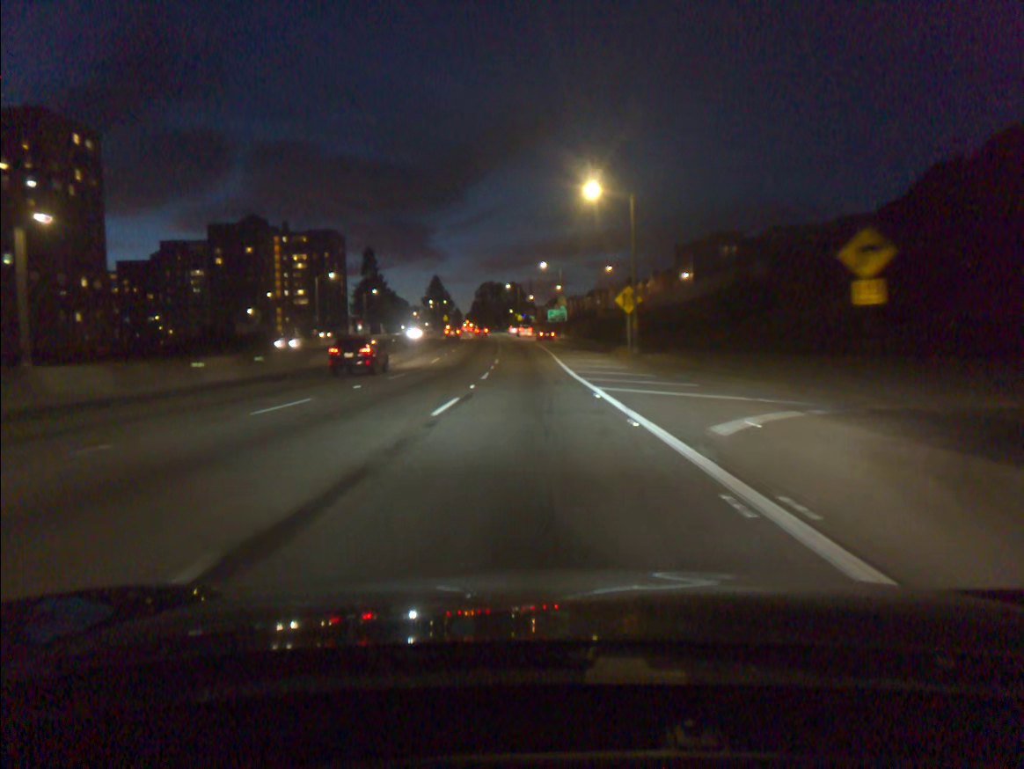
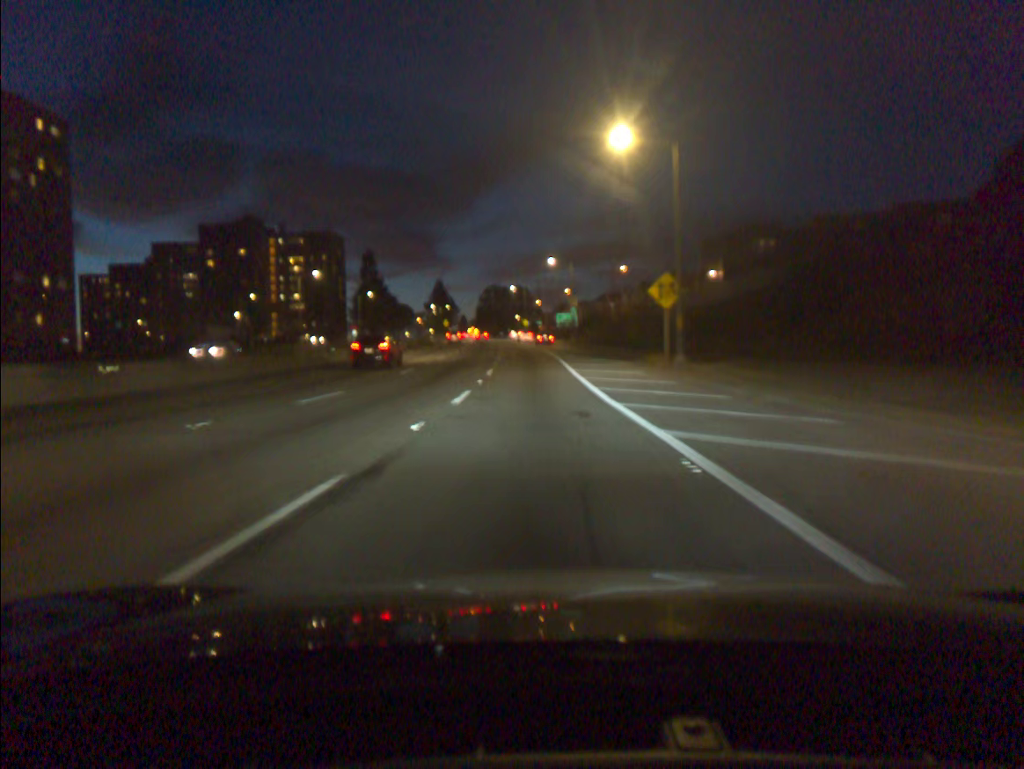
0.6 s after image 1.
(-0.1, +11.7) m; 0°
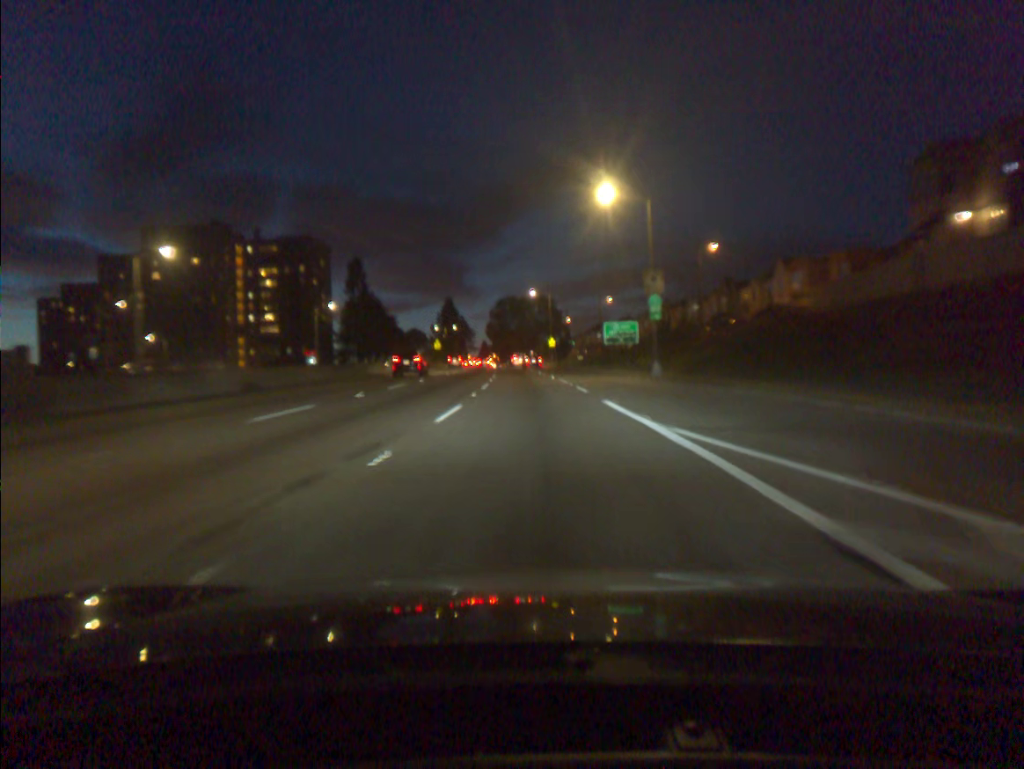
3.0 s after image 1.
(-0.8, +47.7) m; -2°
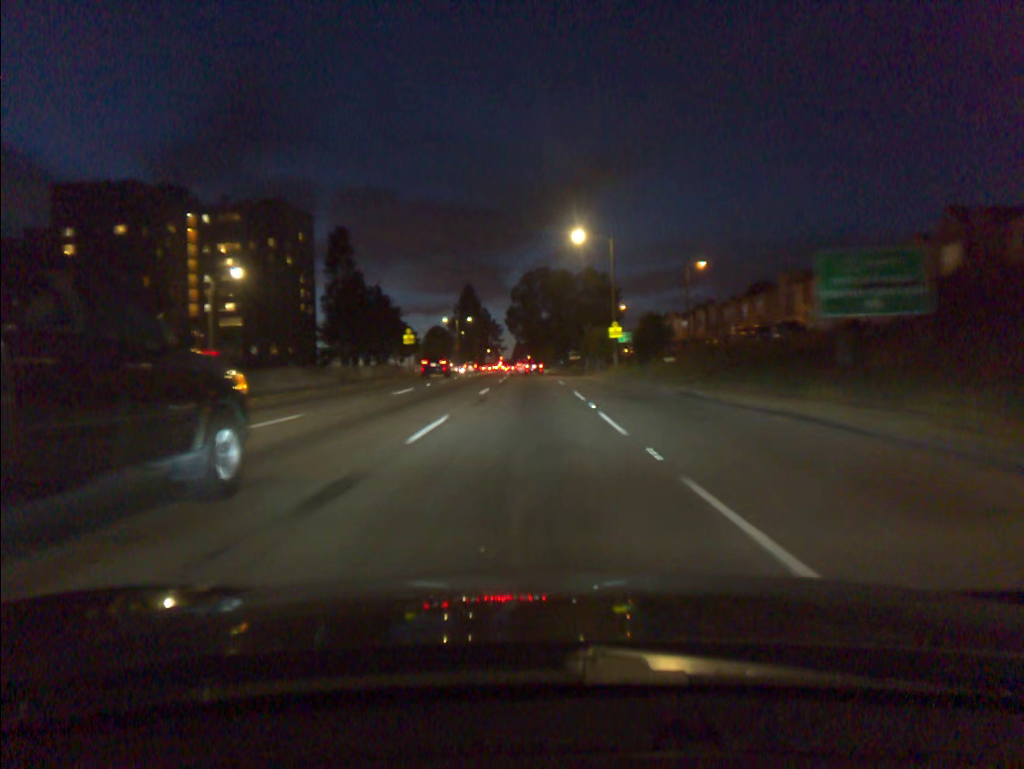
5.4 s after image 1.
(-1.1, +47.2) m; -3°
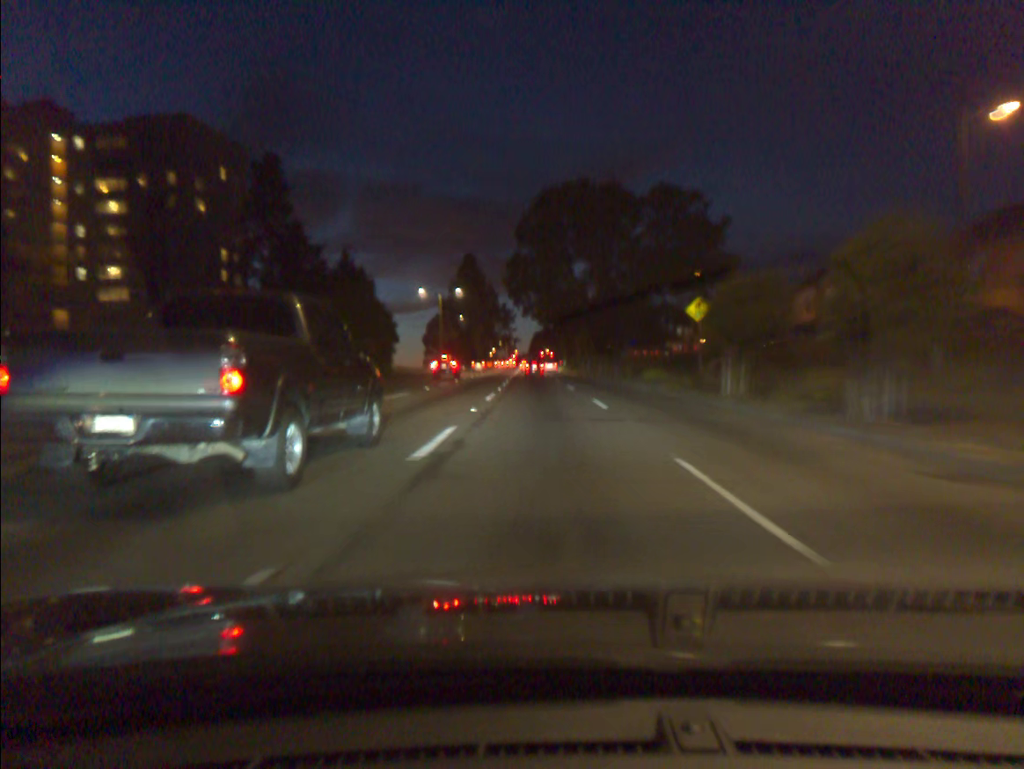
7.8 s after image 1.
(-0.8, +46.5) m; -1°
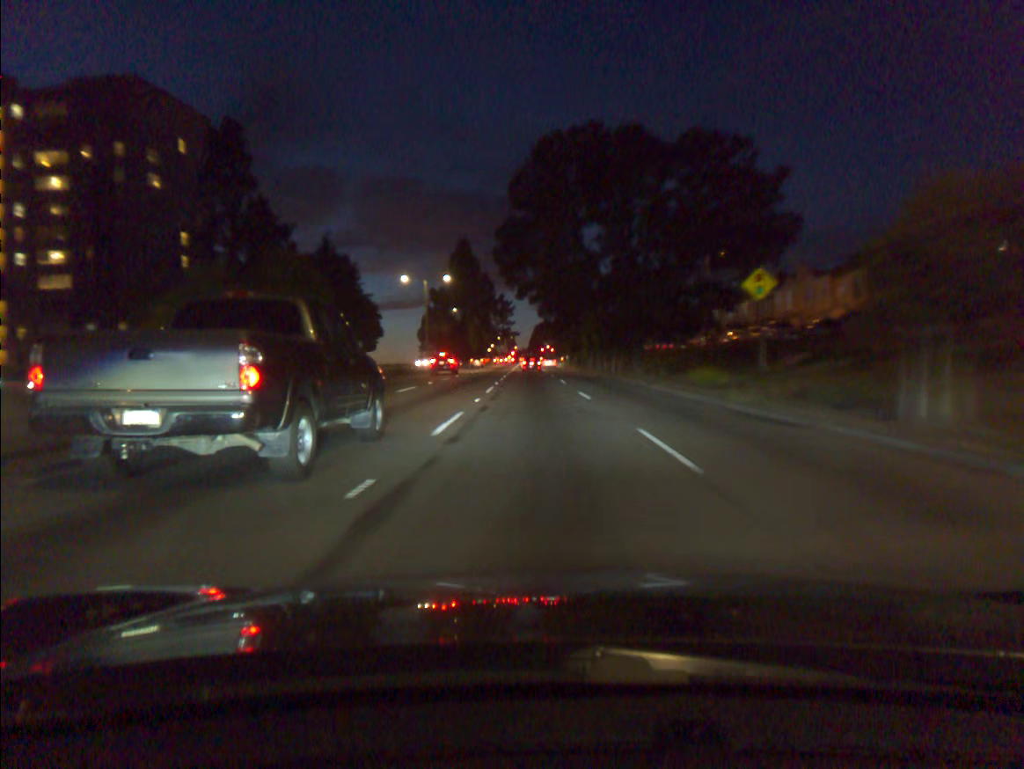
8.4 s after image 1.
(0.0, +11.6) m; 0°
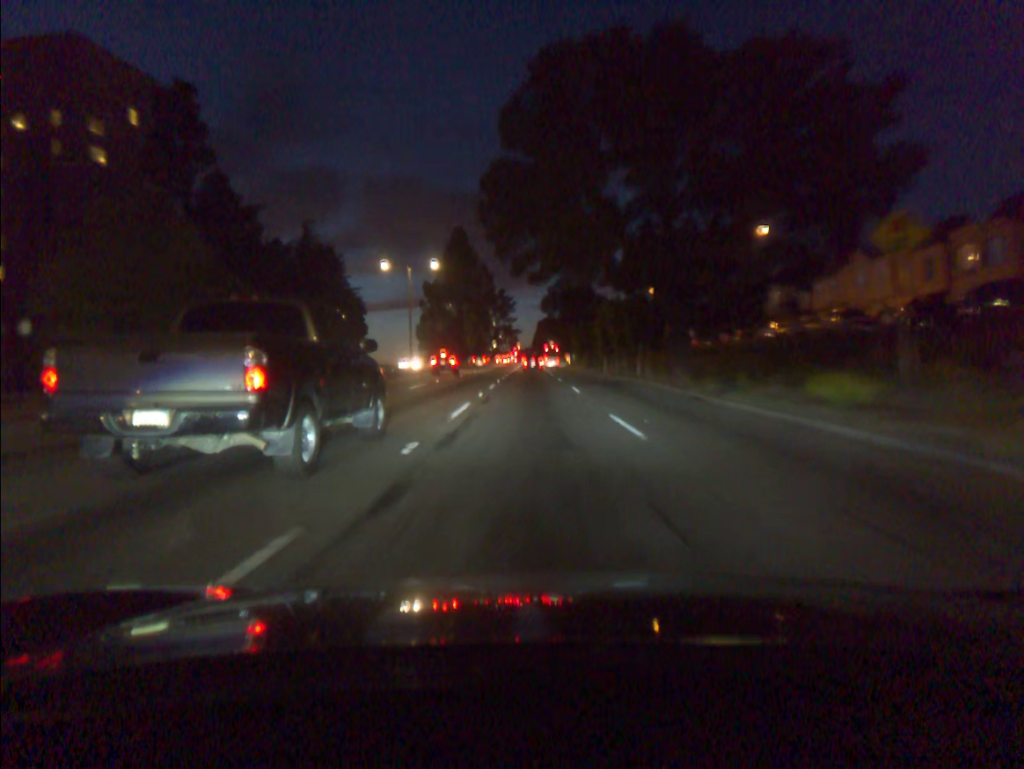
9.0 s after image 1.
(0.0, +11.6) m; 0°
